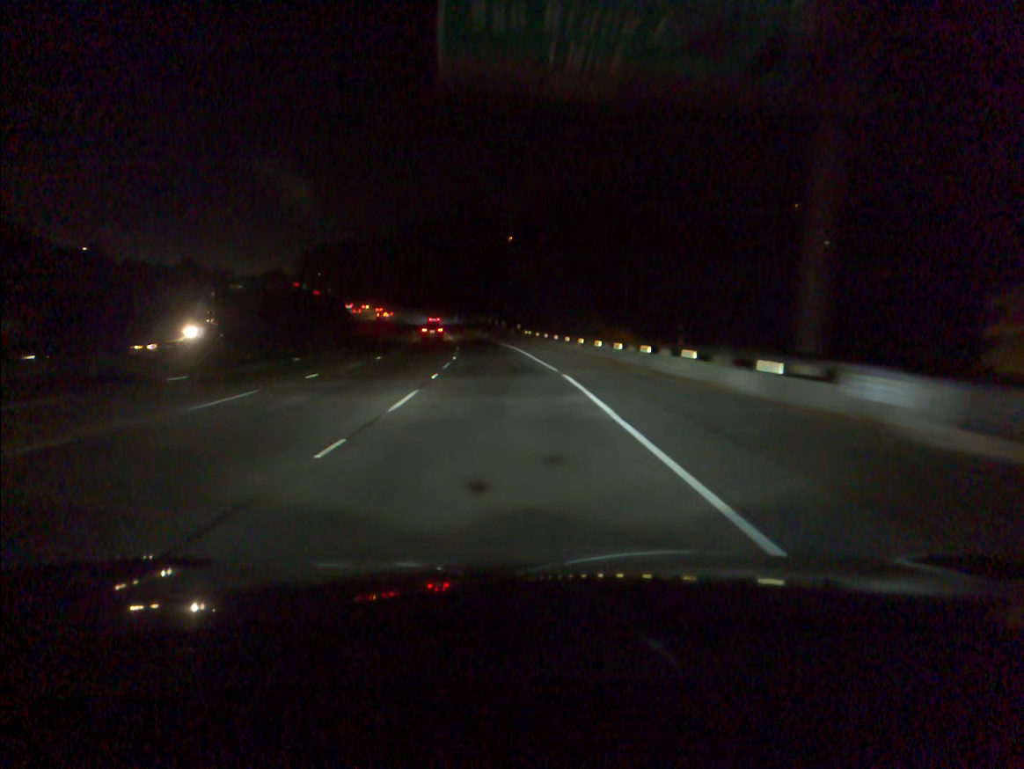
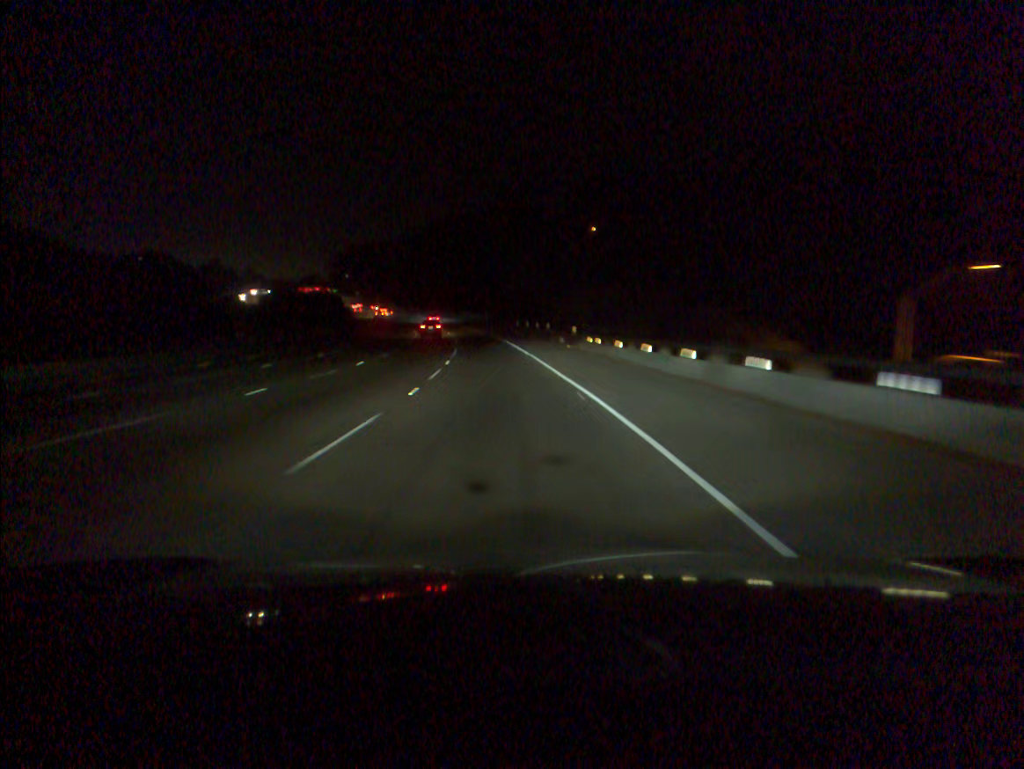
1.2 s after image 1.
(-0.9, +34.7) m; -3°
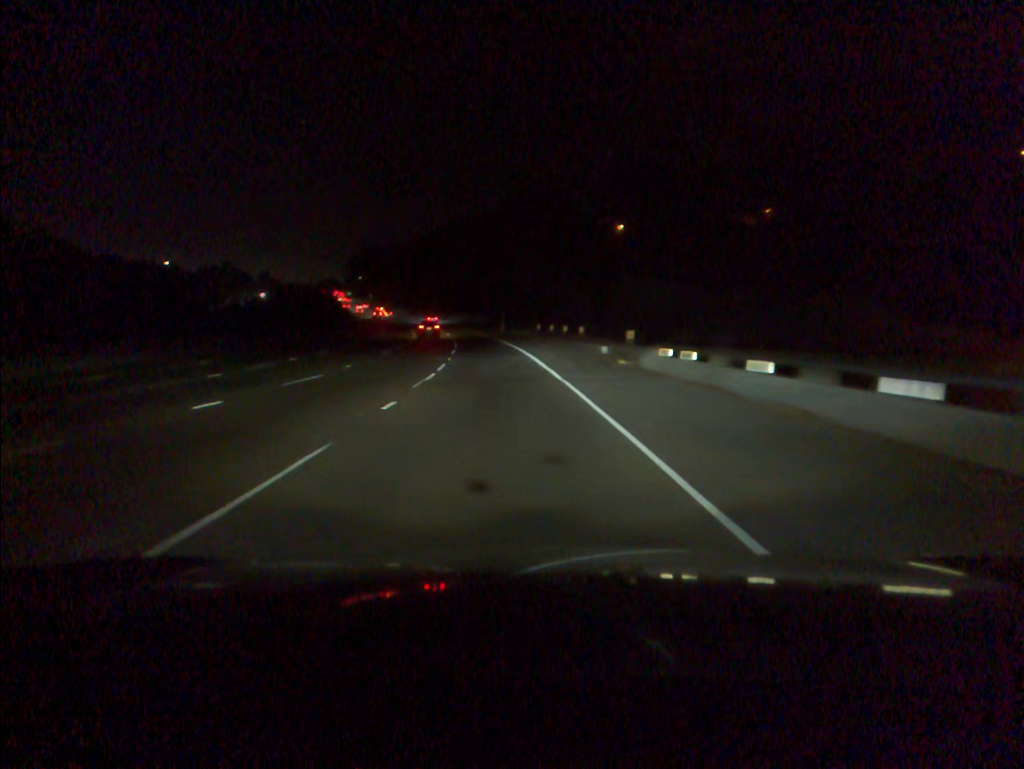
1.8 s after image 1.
(-0.2, +17.5) m; -2°
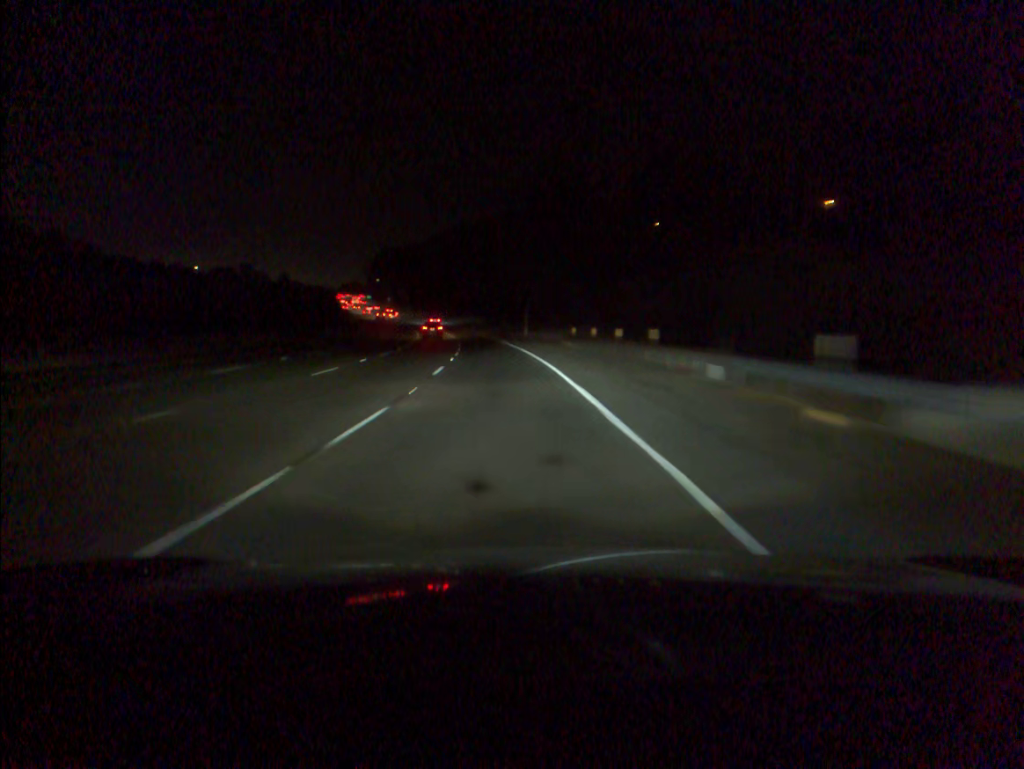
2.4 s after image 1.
(-0.3, +17.6) m; -2°
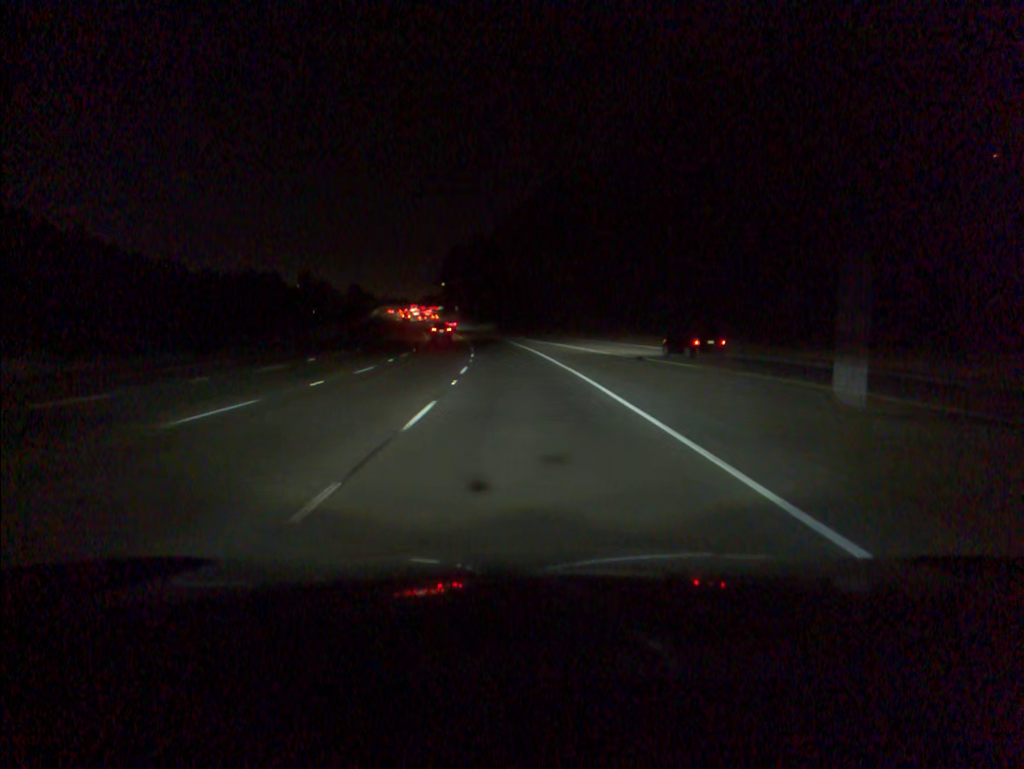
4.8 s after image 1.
(-4.3, +70.7) m; -7°
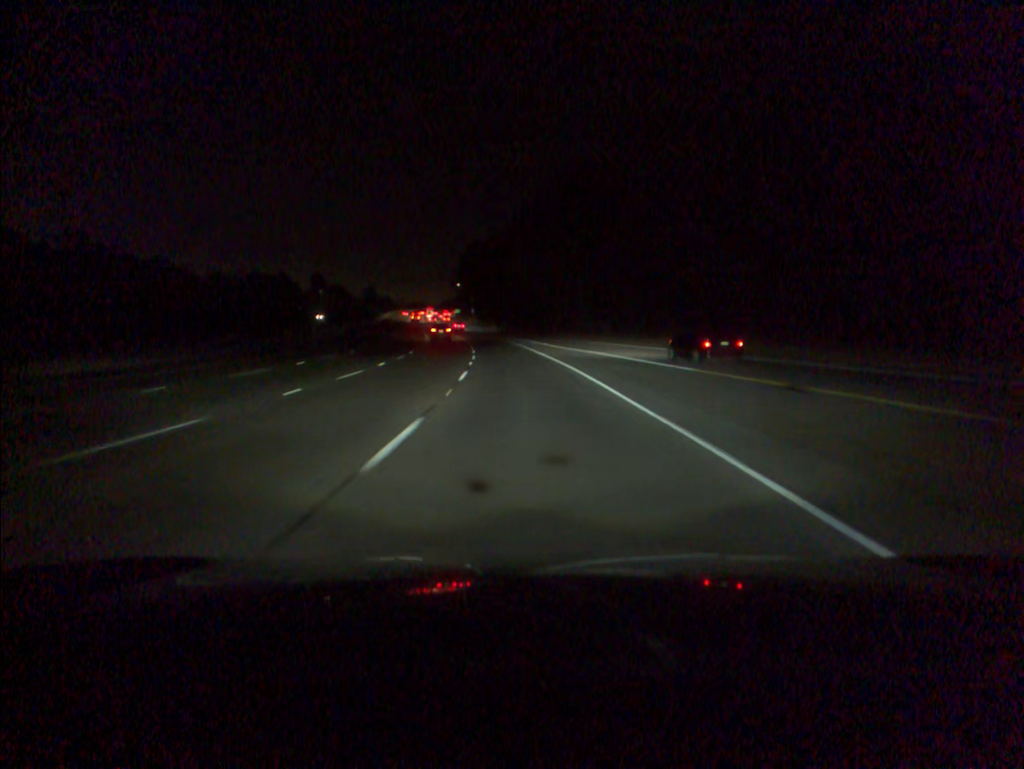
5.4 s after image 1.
(-0.2, +17.9) m; -1°
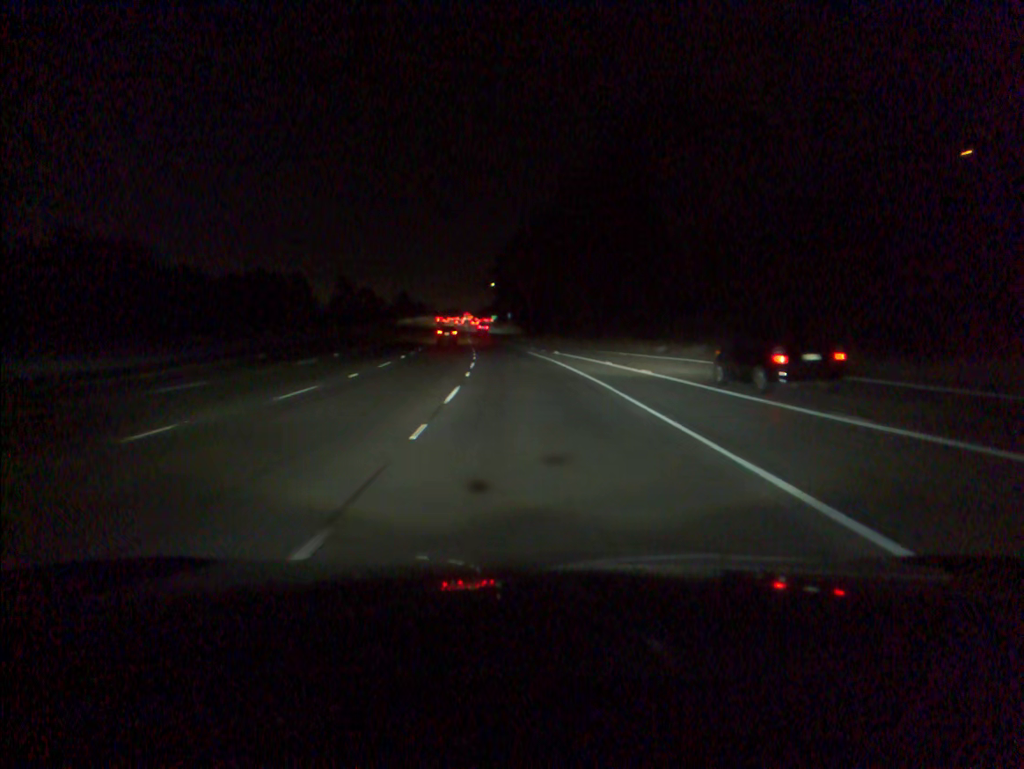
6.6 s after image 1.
(-0.9, +36.0) m; -3°
